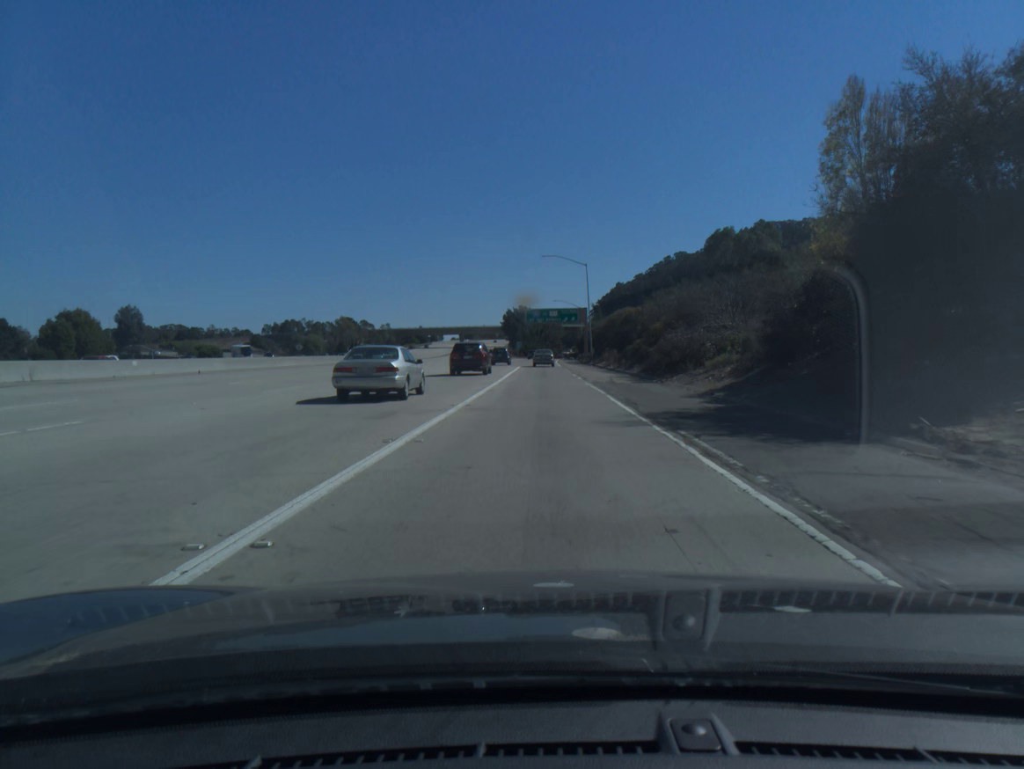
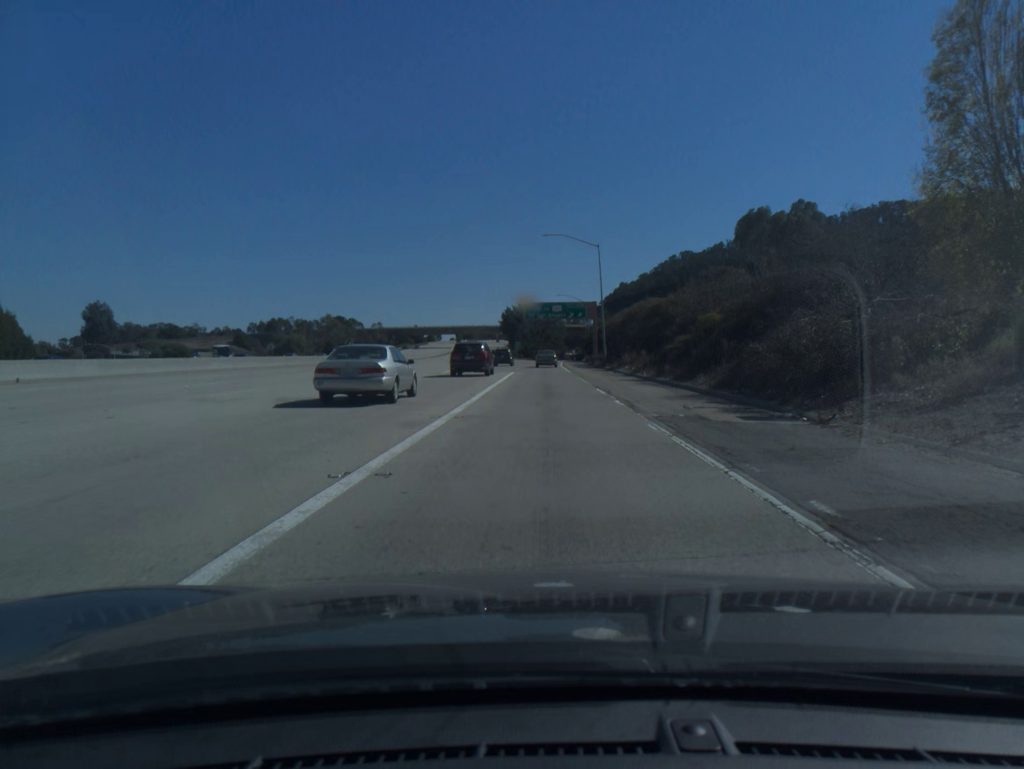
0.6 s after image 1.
(0.0, +17.3) m; 0°
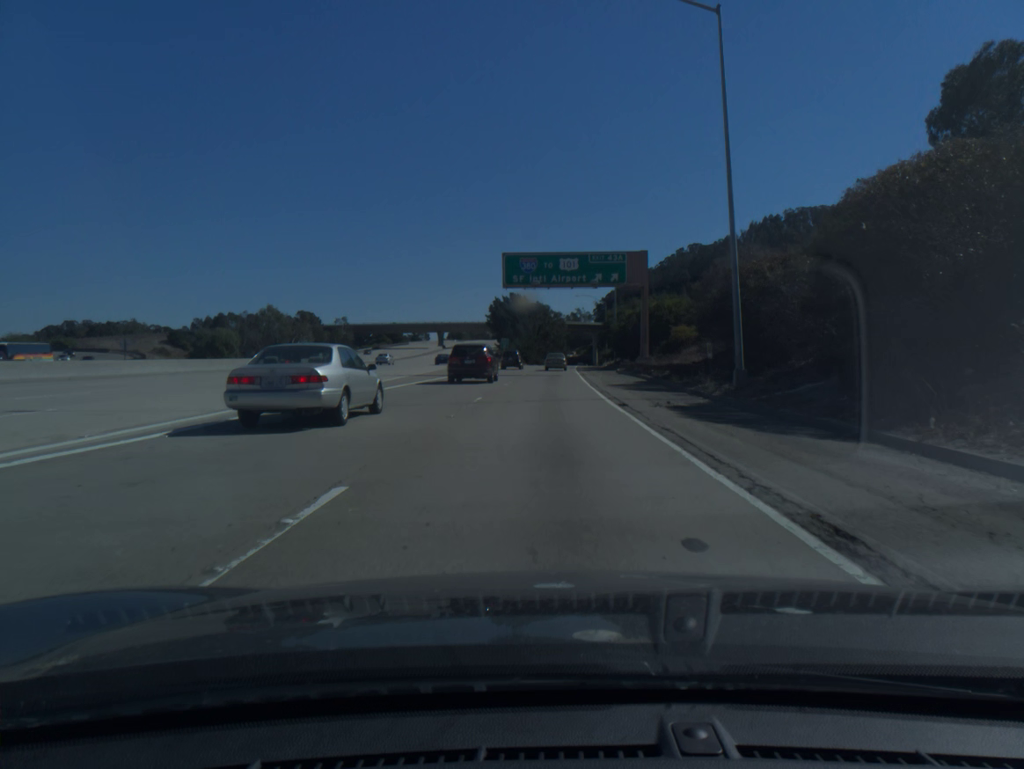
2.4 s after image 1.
(+0.1, +51.6) m; 0°
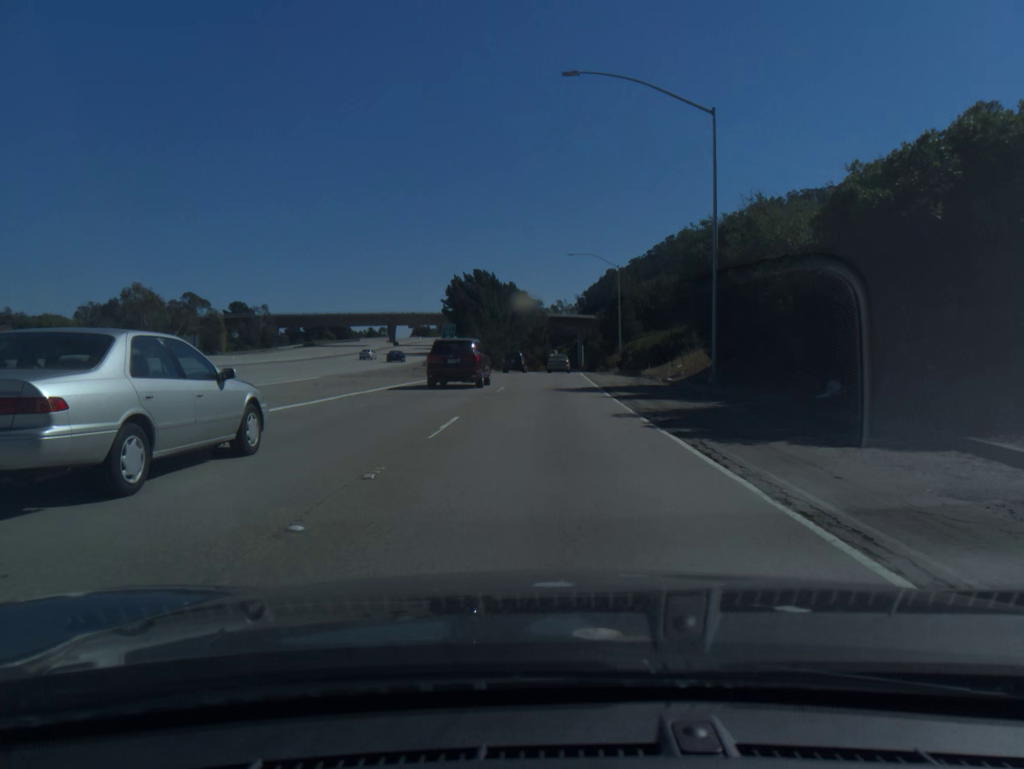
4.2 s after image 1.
(+0.5, +51.6) m; +1°
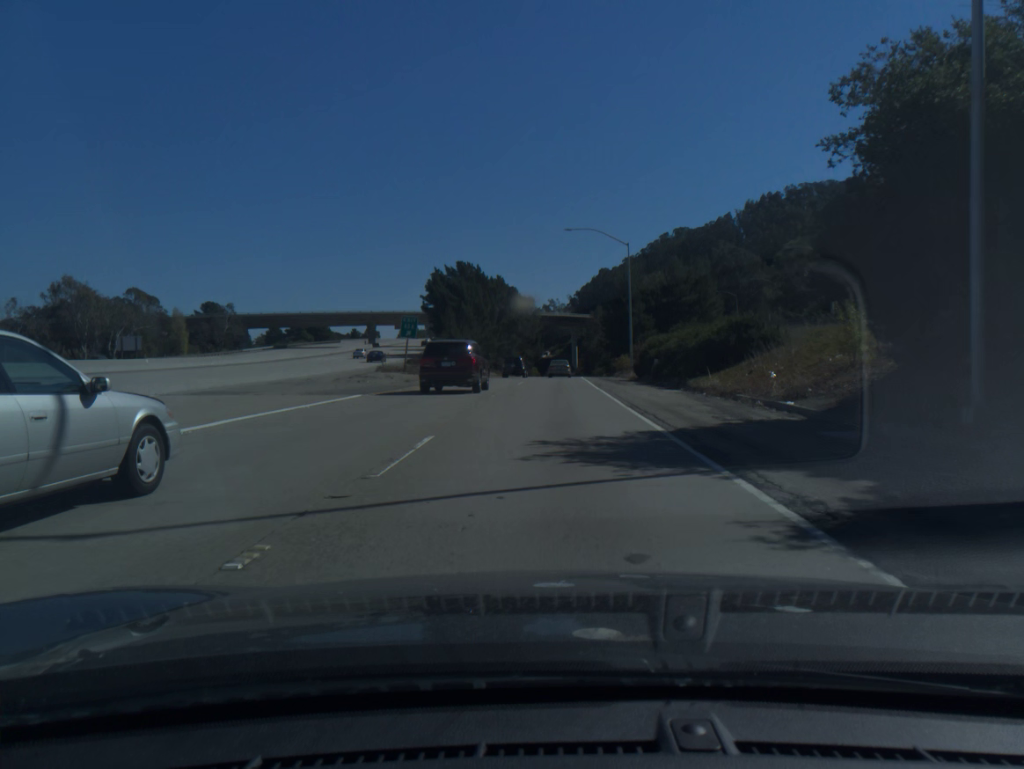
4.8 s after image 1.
(+0.1, +17.2) m; +1°
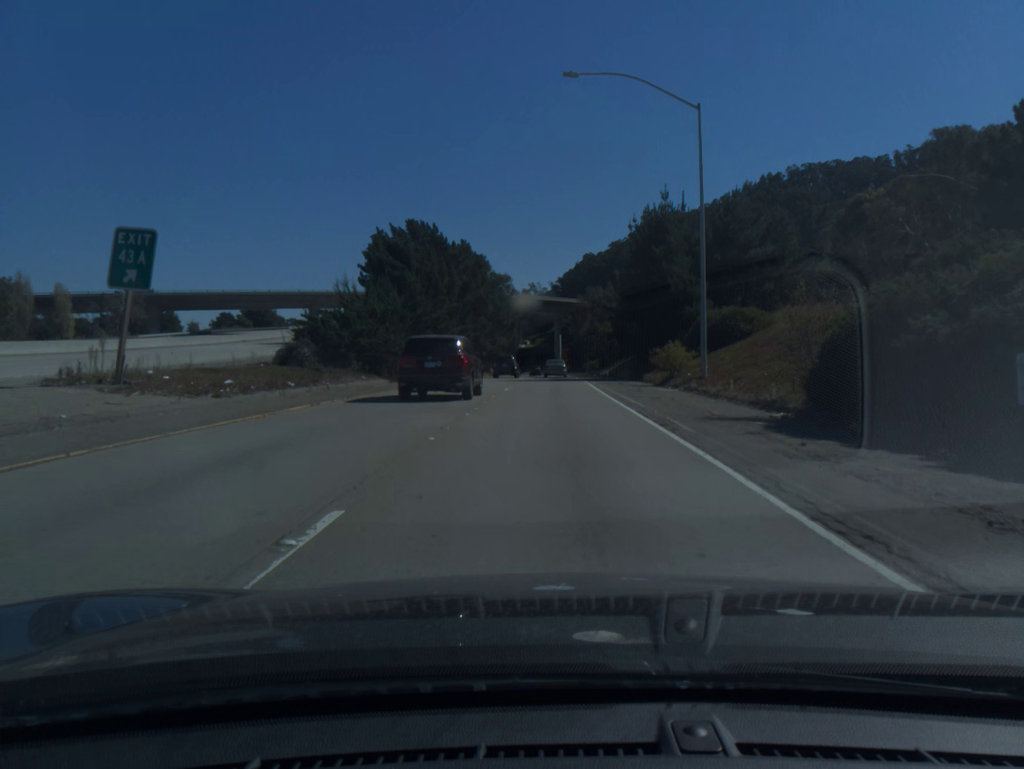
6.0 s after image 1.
(+0.4, +34.3) m; +1°
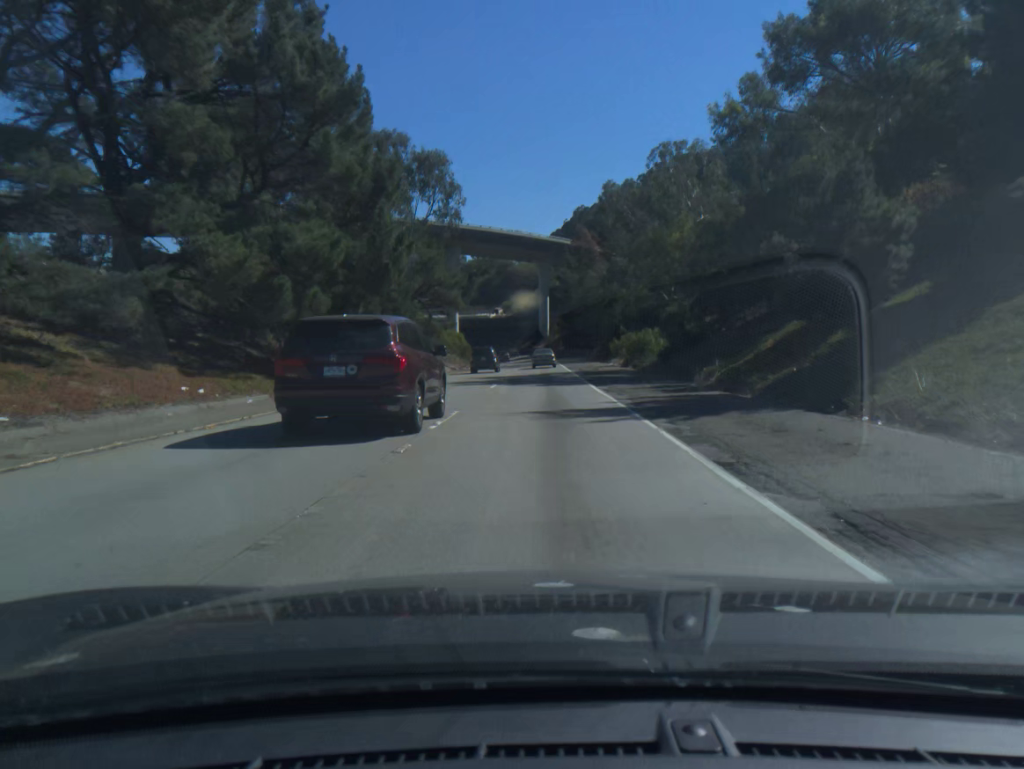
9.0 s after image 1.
(+1.6, +85.5) m; +1°
